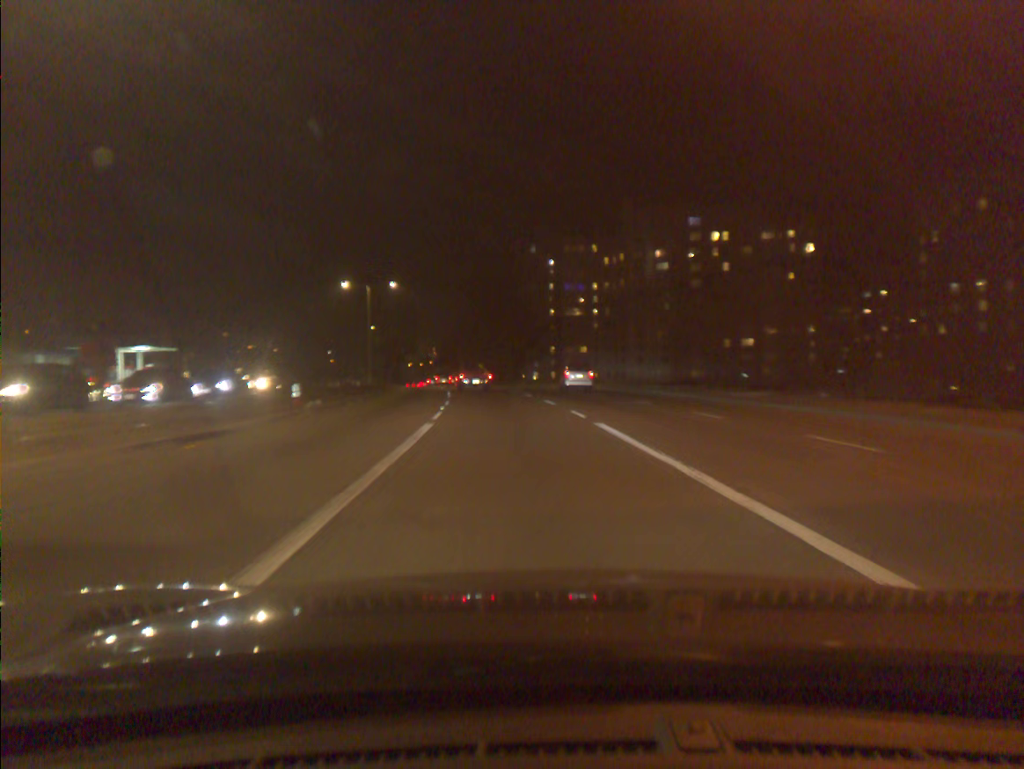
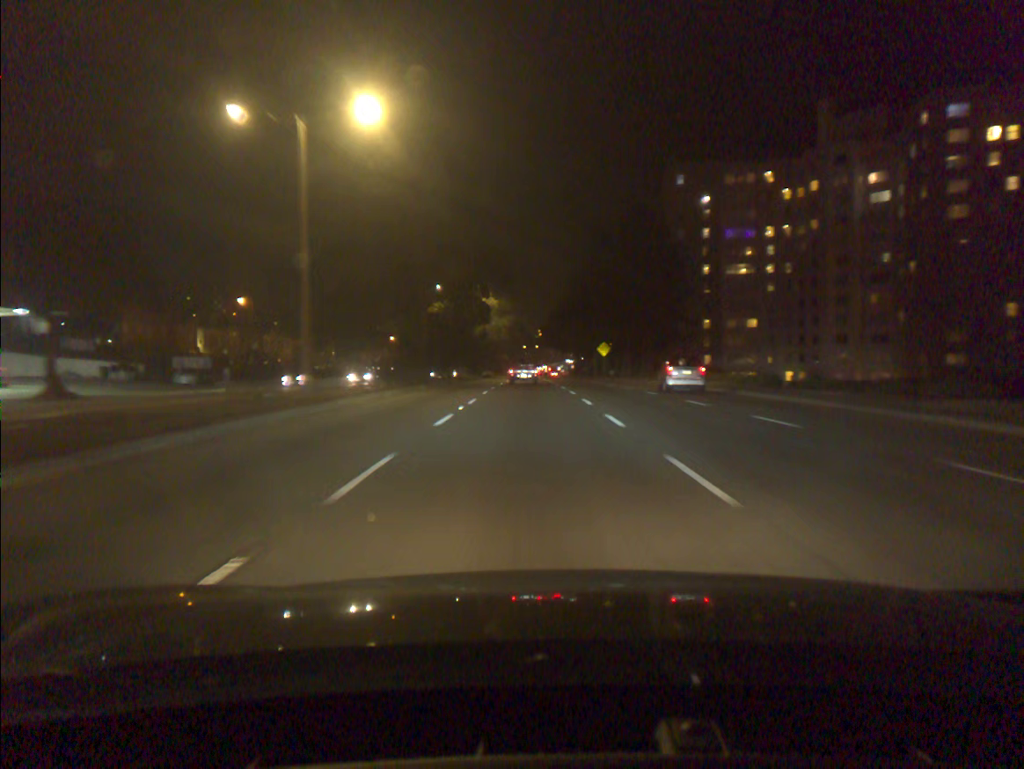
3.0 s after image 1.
(-4.1, +47.4) m; -9°
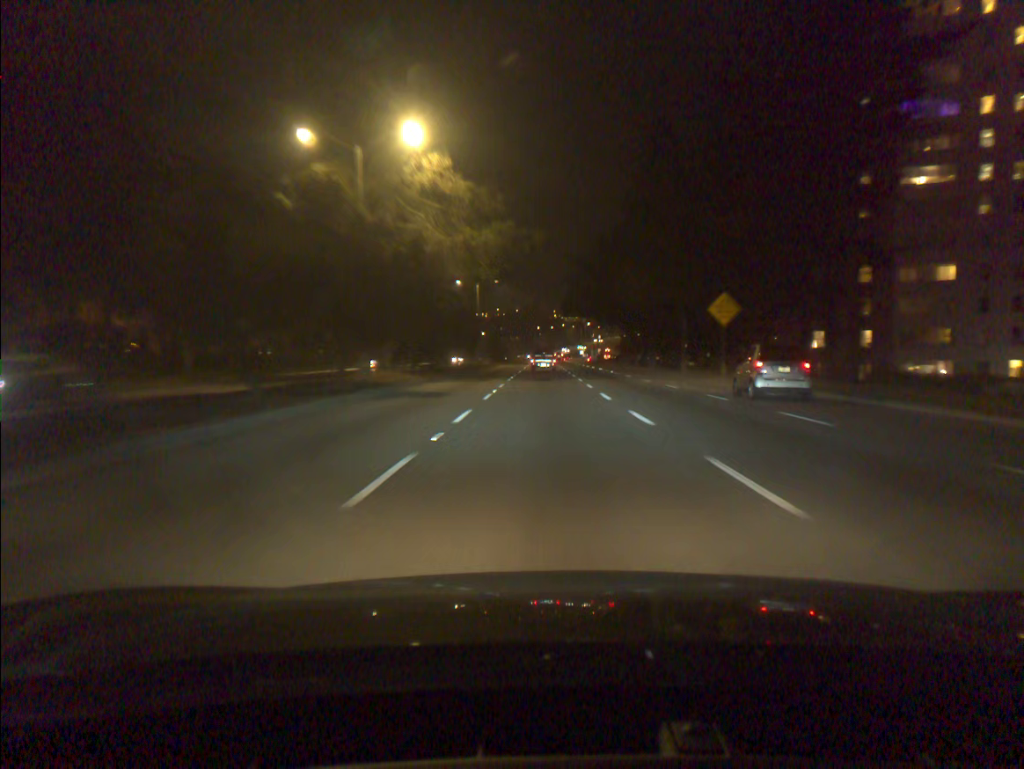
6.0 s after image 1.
(-1.0, +52.4) m; -1°
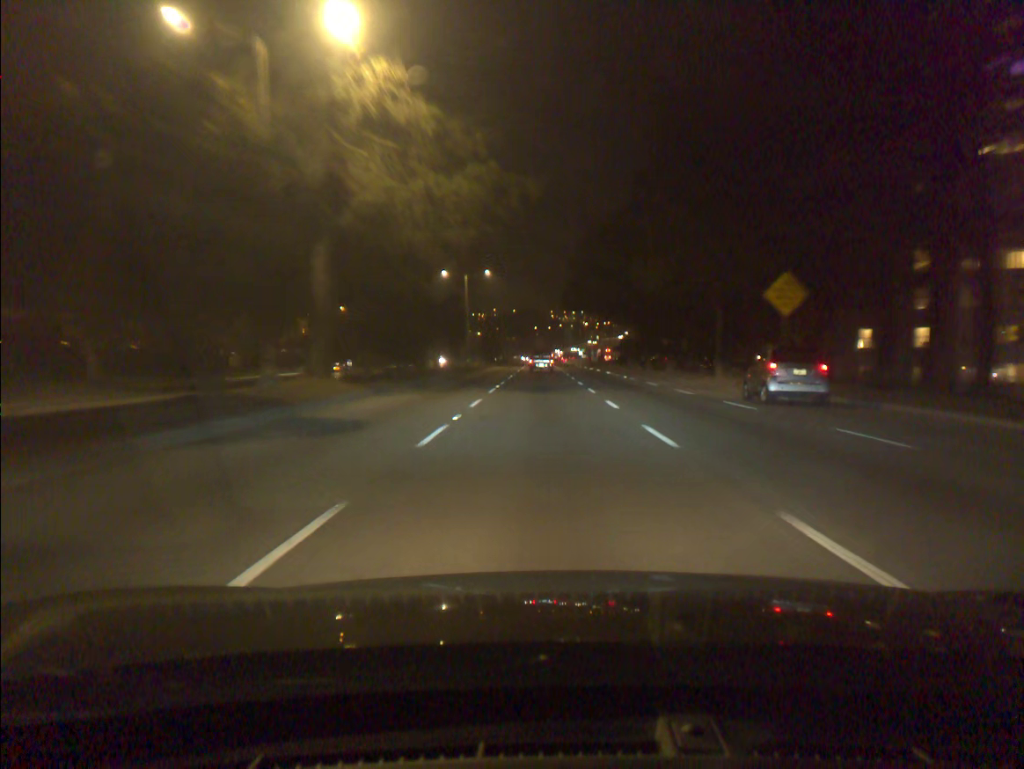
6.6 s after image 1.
(0.0, +10.5) m; 0°
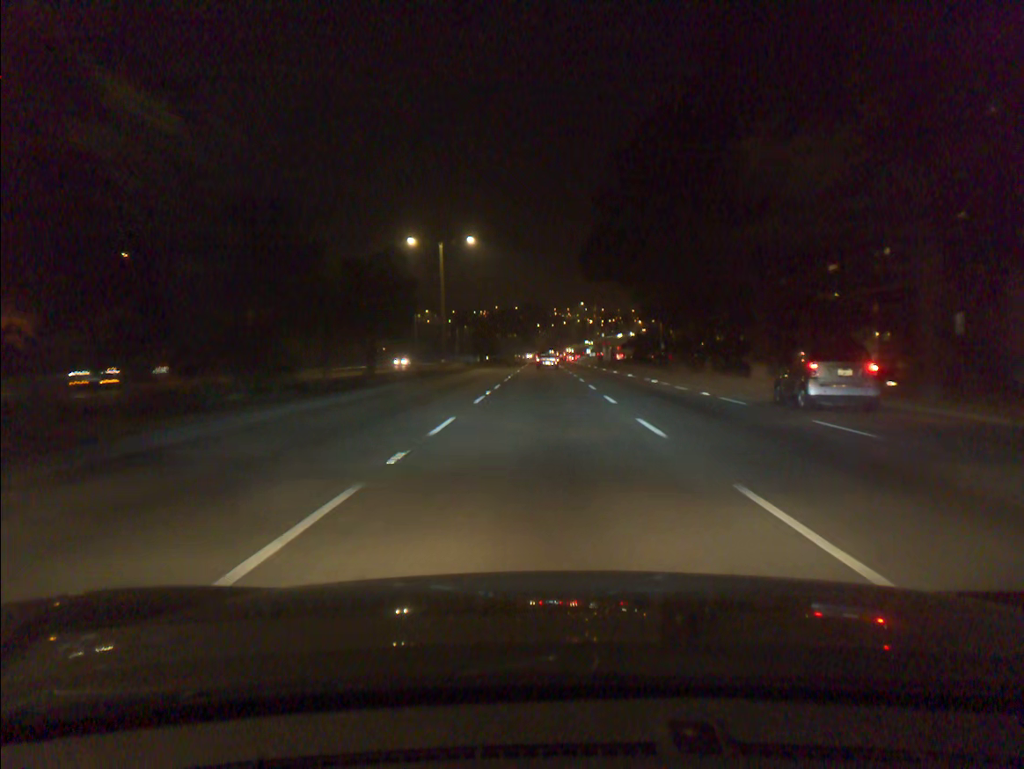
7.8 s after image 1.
(0.0, +21.1) m; 0°
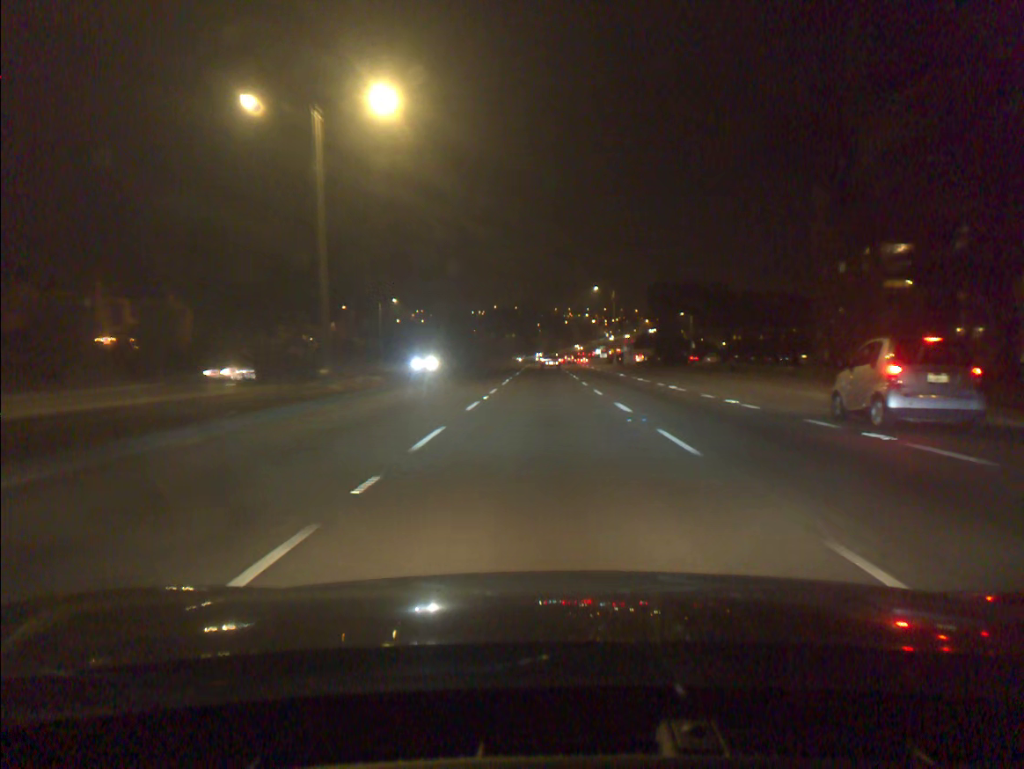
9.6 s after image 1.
(0.0, +31.6) m; 0°
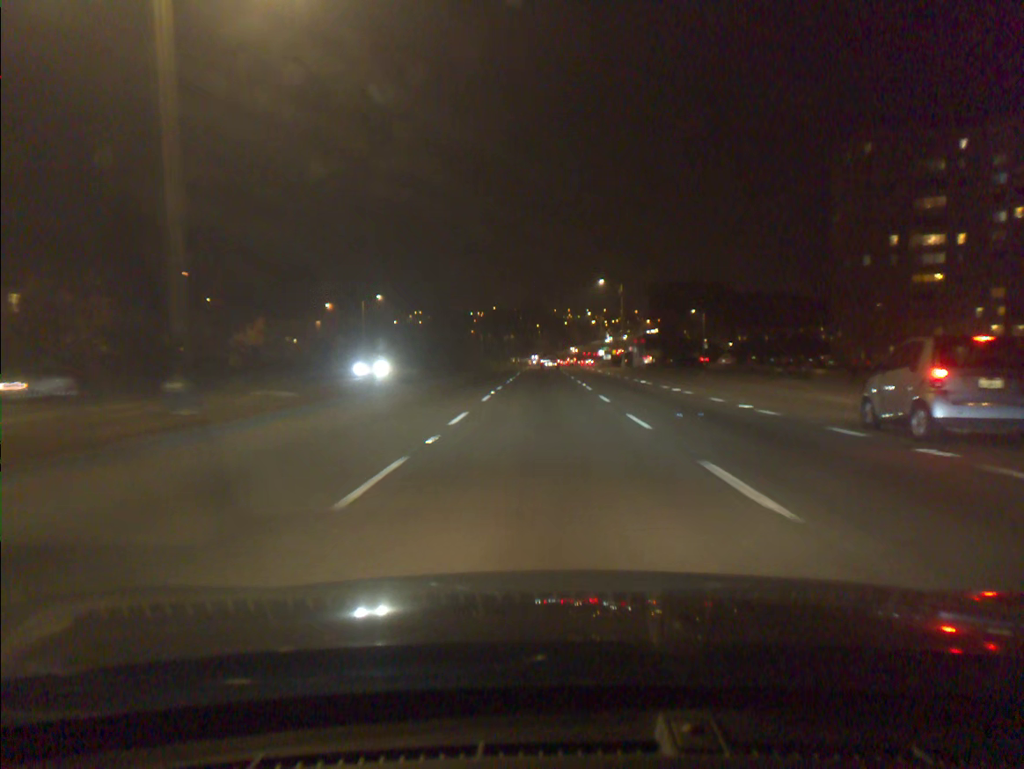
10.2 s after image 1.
(0.0, +10.5) m; 0°
